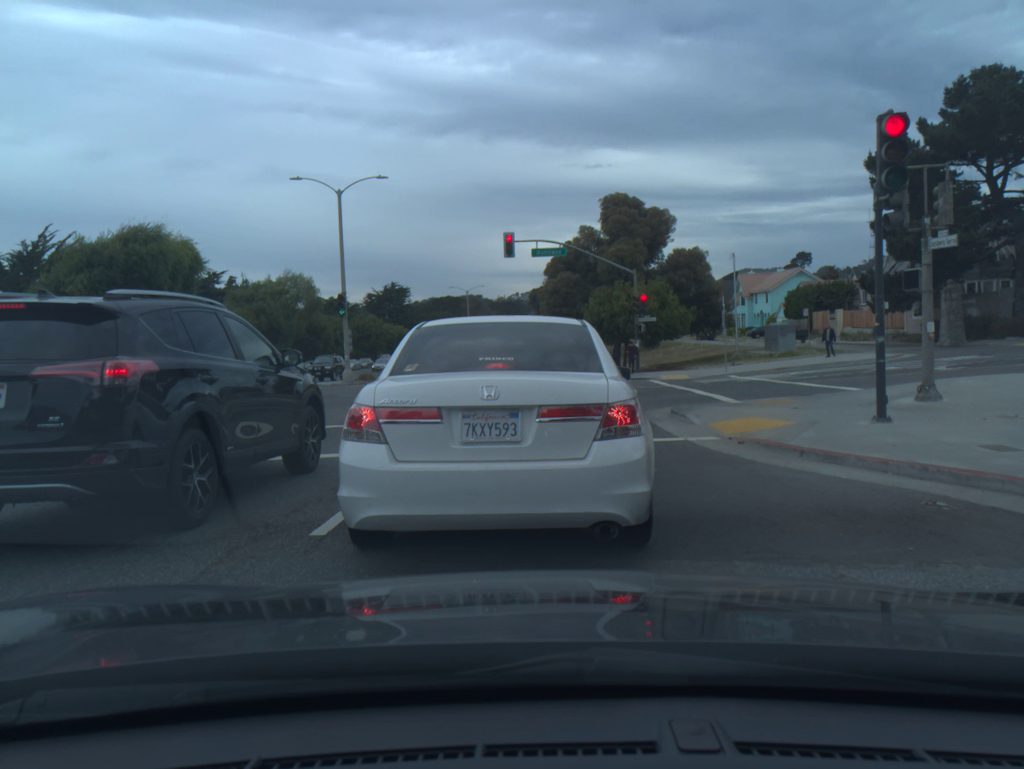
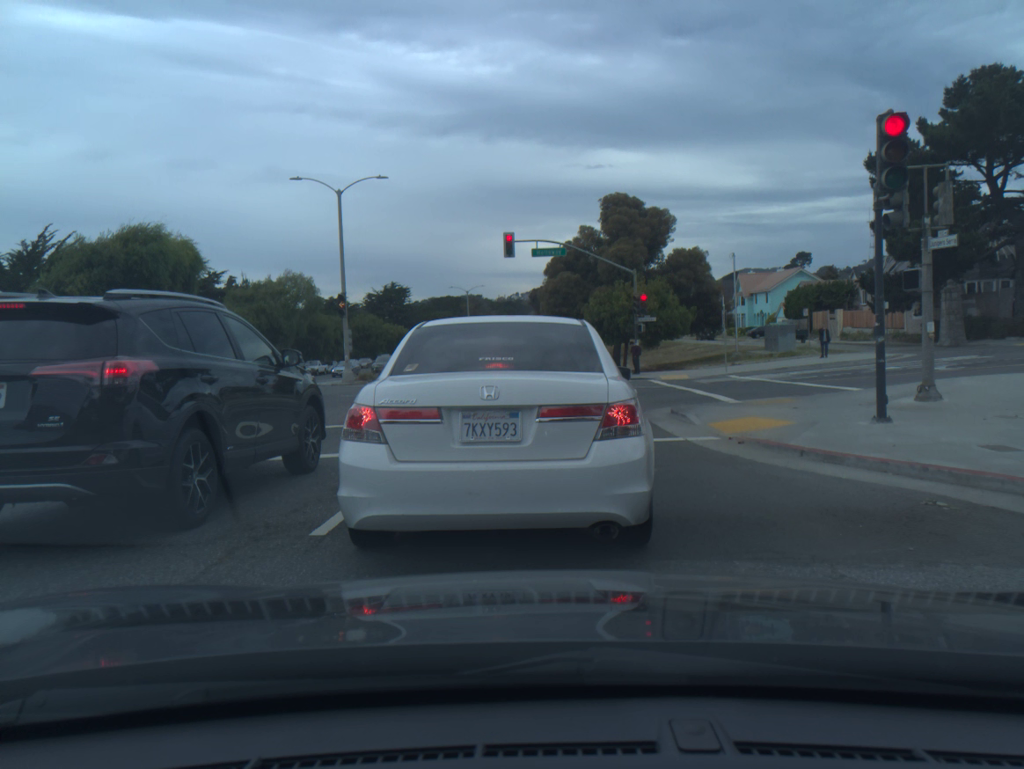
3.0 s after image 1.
(0.0, 0.0) m; 0°
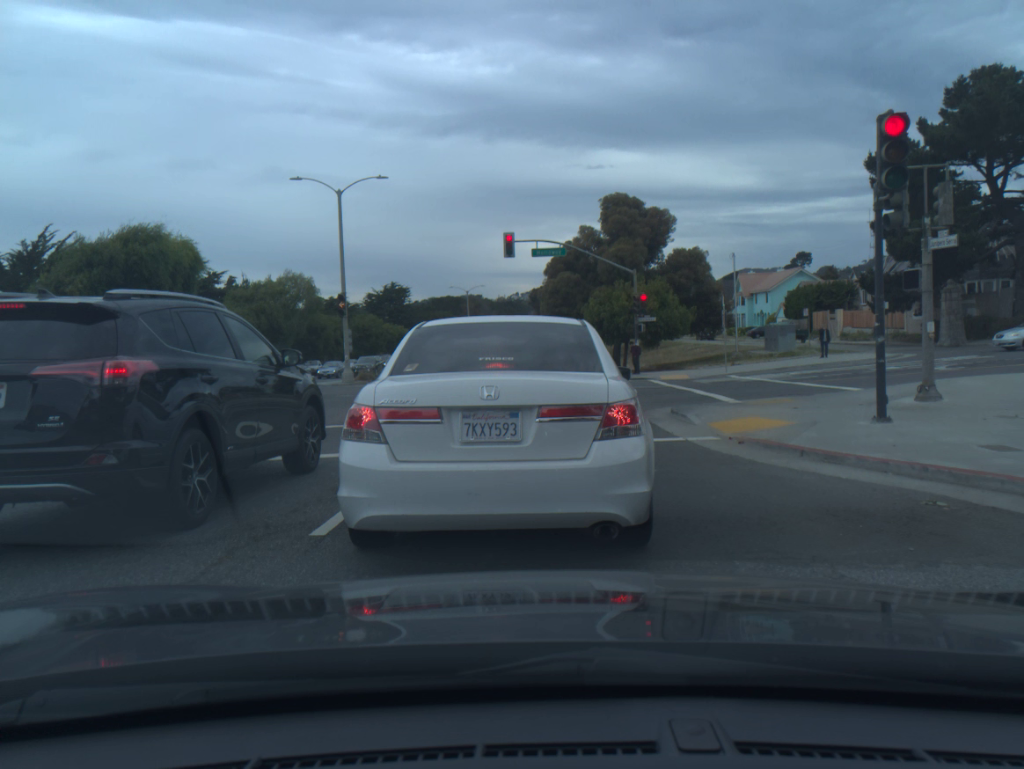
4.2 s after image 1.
(0.0, 0.0) m; 0°
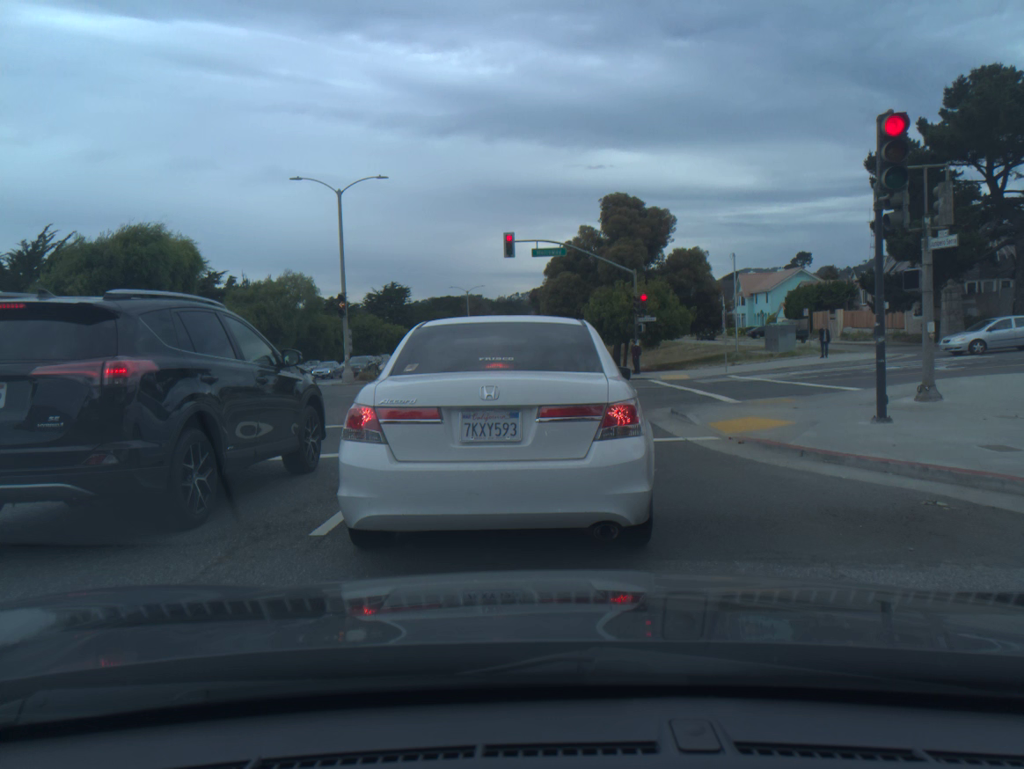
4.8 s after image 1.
(0.0, 0.0) m; 0°
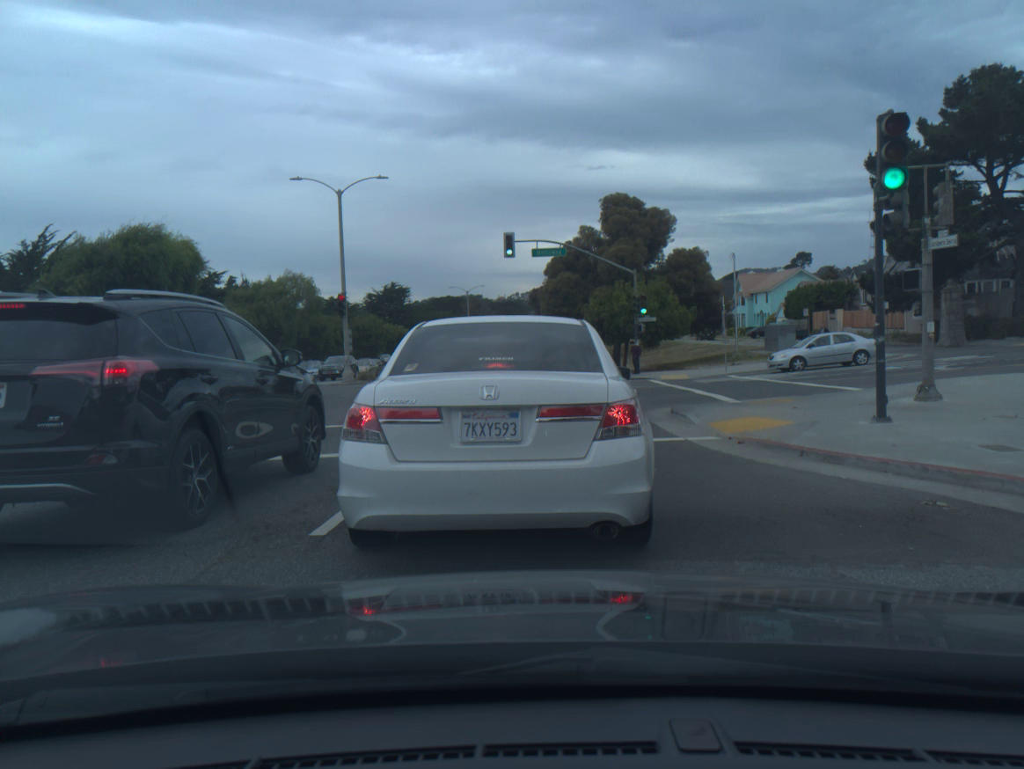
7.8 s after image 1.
(0.0, +0.1) m; 0°
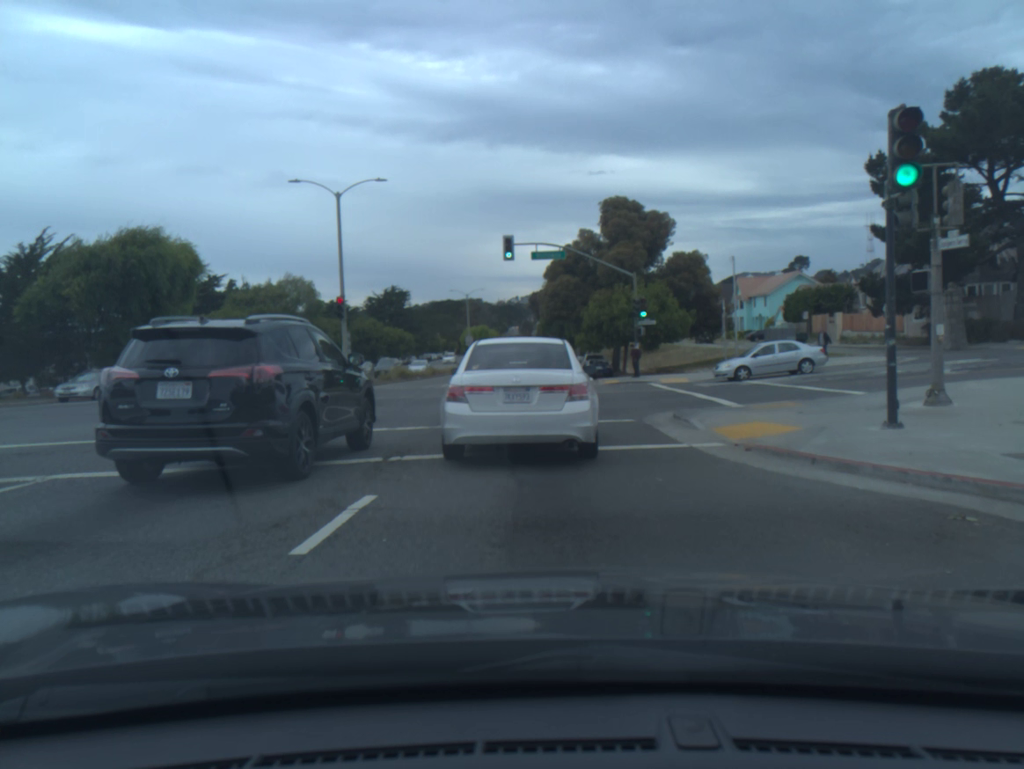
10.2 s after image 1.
(0.0, +0.4) m; 0°
